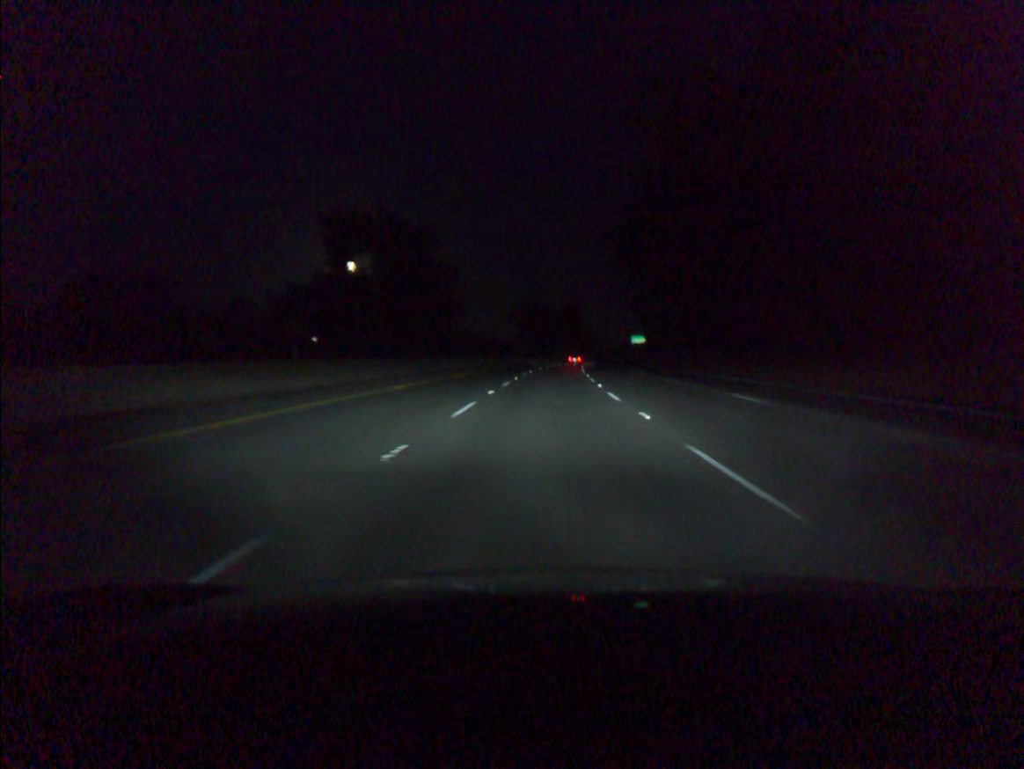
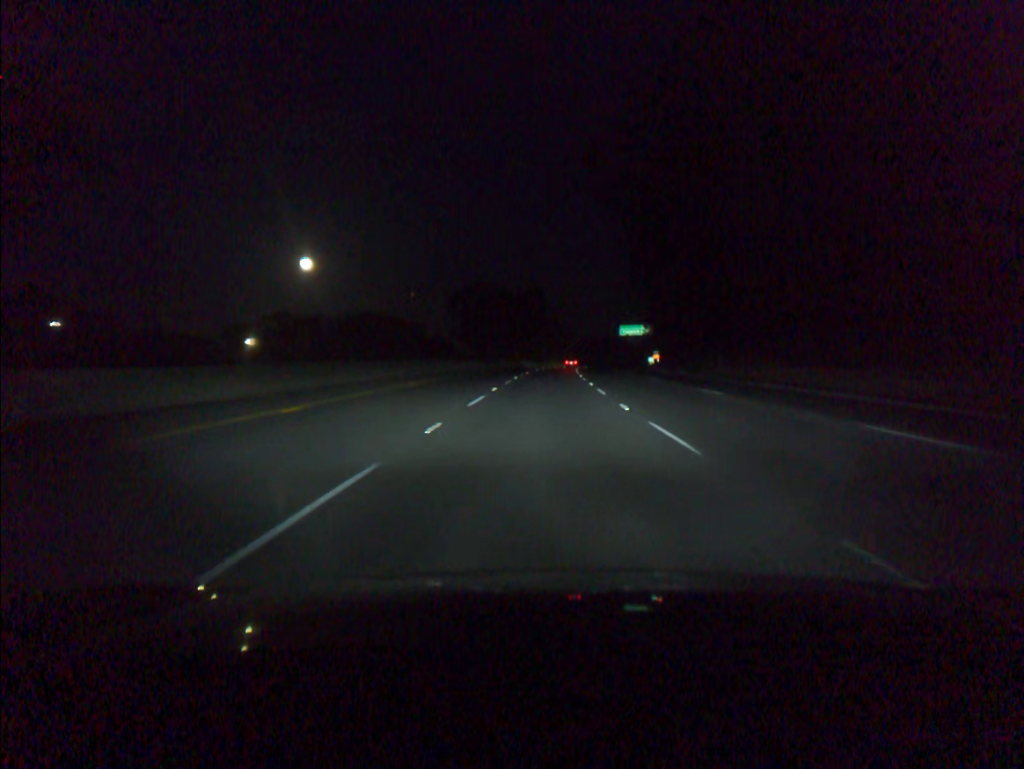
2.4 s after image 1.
(+1.9, +69.1) m; +3°
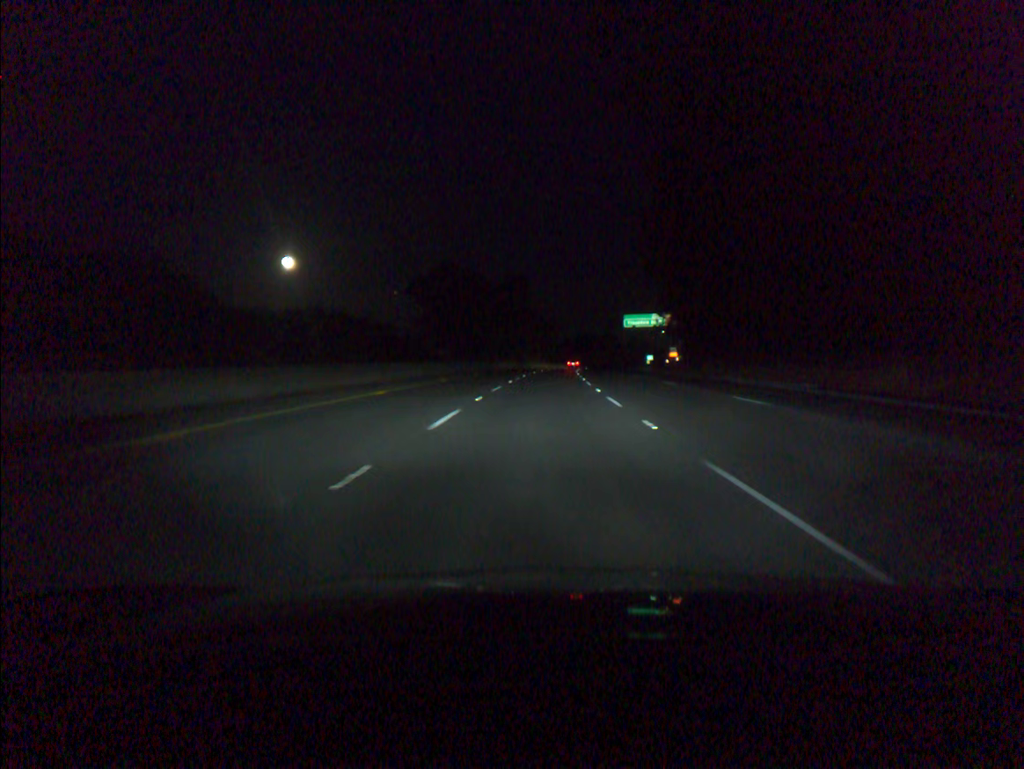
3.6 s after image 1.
(+0.4, +34.6) m; +1°
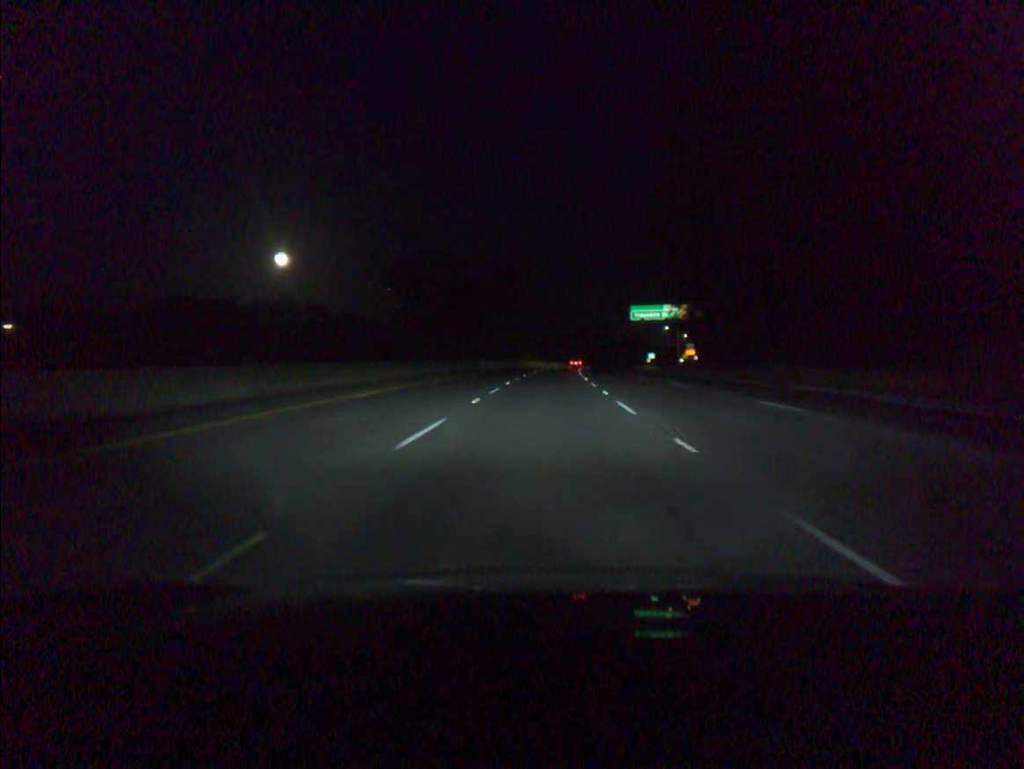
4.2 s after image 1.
(+0.1, +17.3) m; 0°
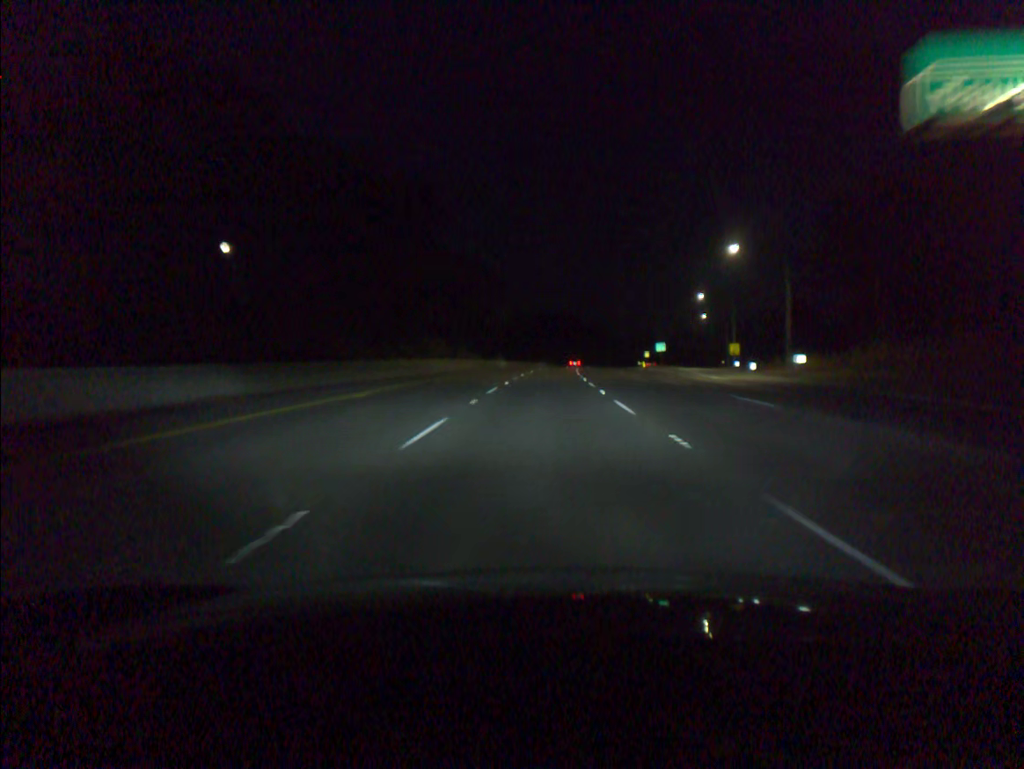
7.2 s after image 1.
(+2.6, +87.0) m; +4°
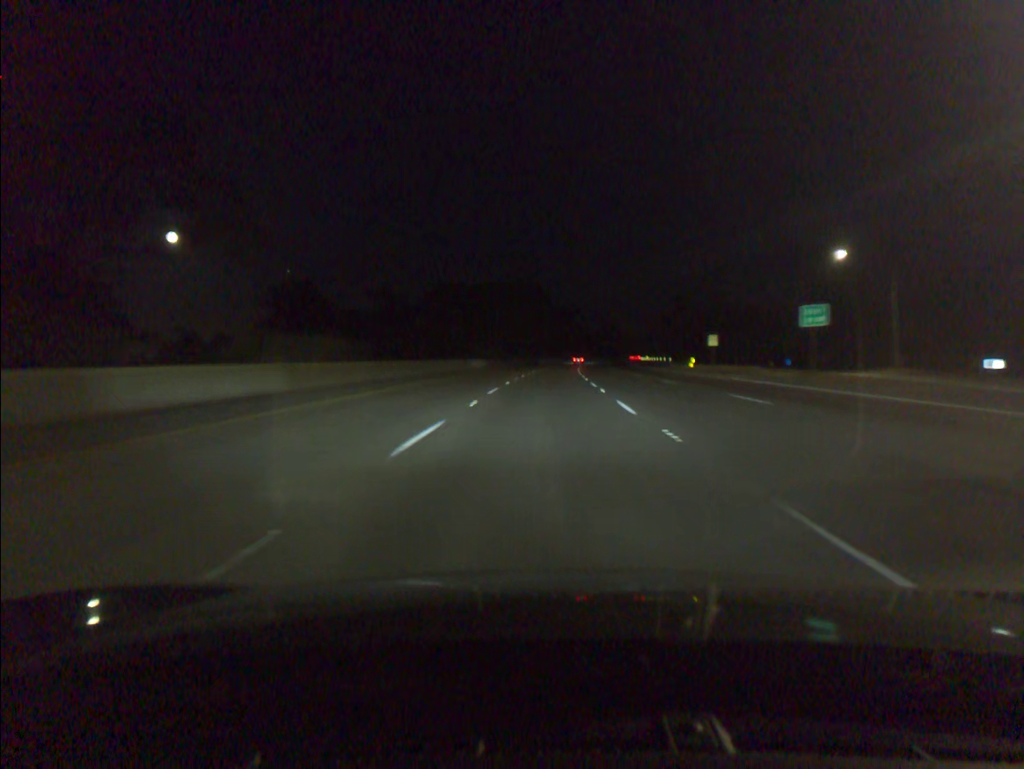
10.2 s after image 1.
(+2.4, +87.4) m; +3°
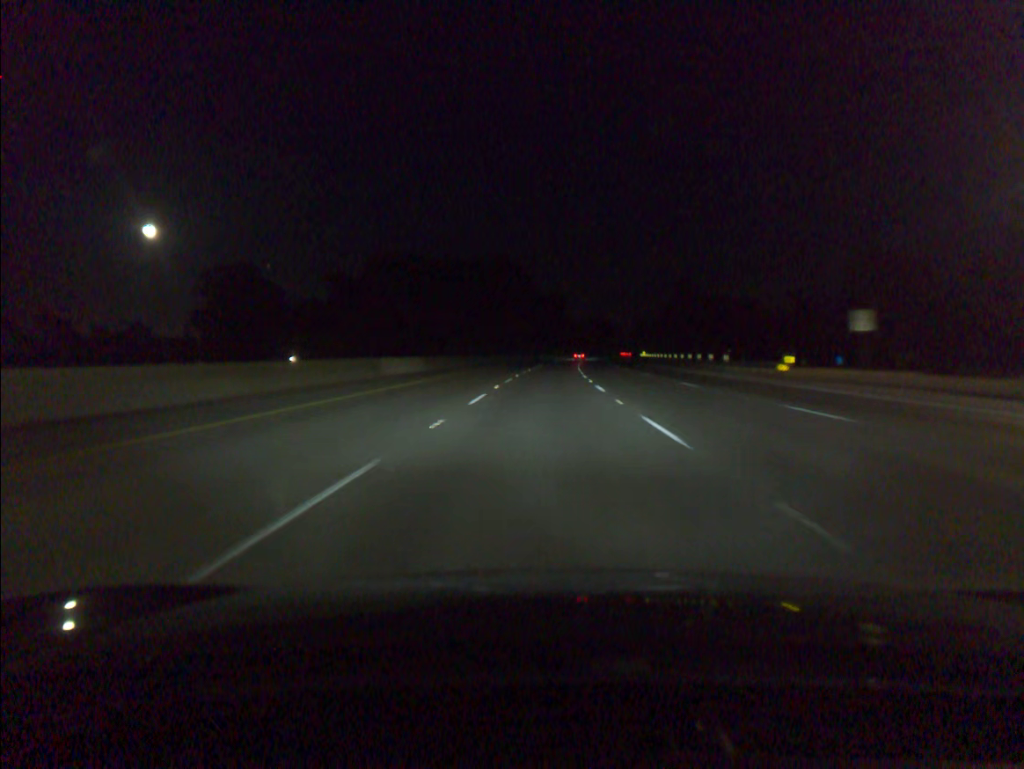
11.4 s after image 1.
(+0.4, +35.0) m; +1°
